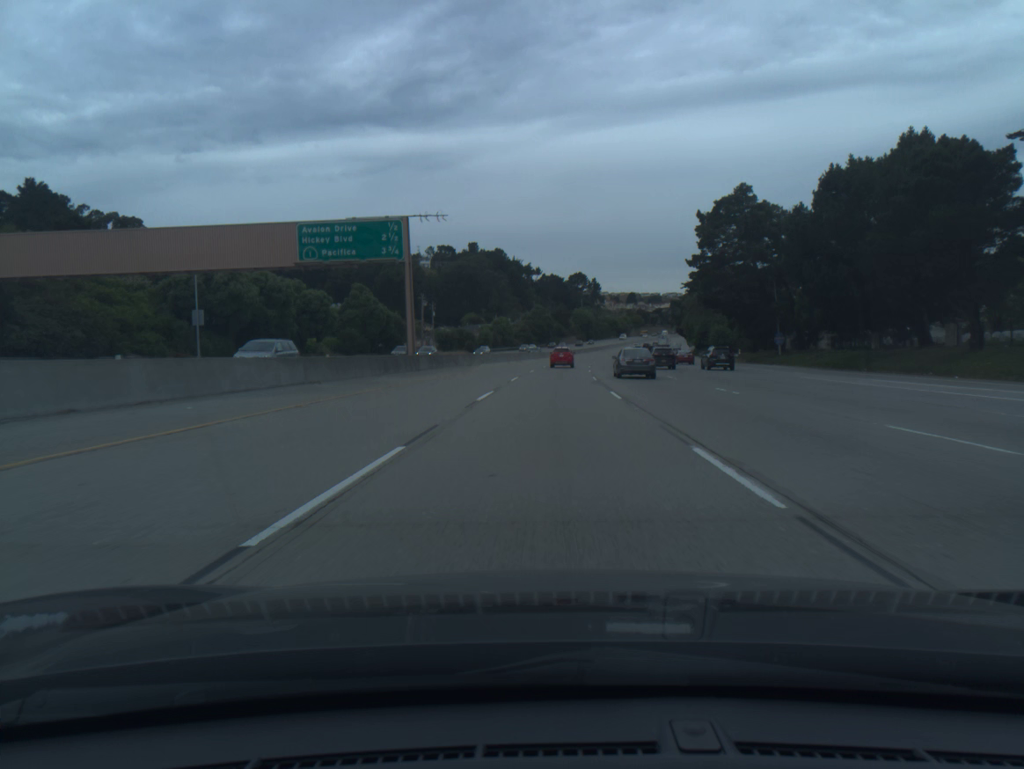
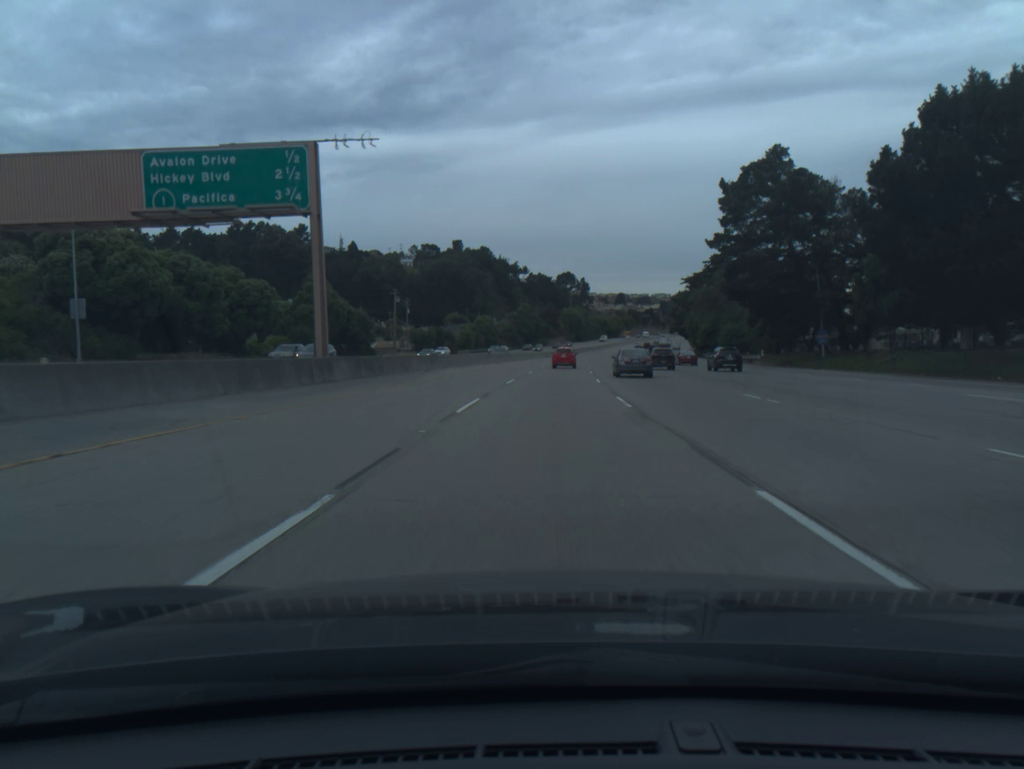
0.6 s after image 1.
(+0.1, +17.7) m; +1°
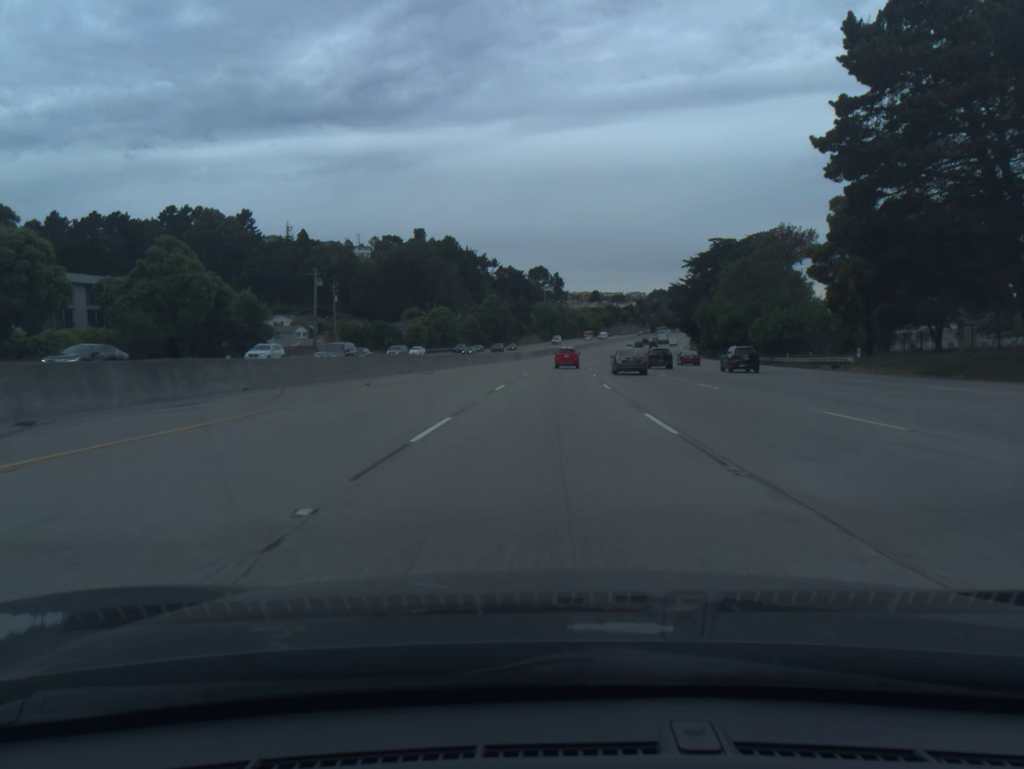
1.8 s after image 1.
(+0.6, +35.3) m; +2°
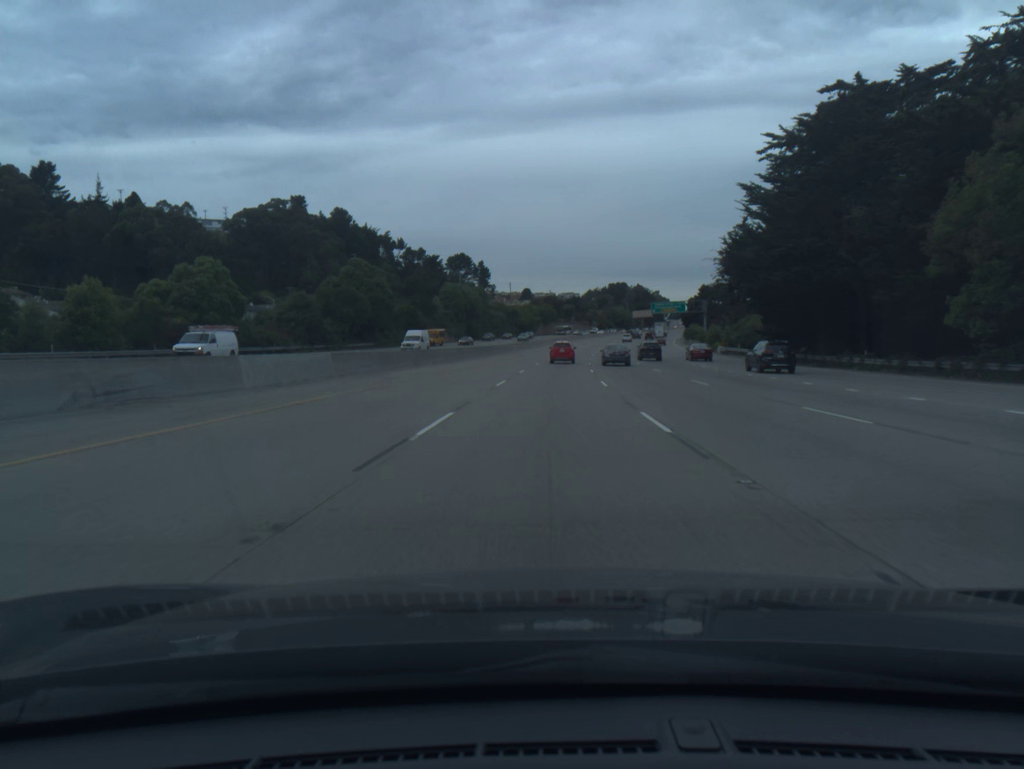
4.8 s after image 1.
(+3.9, +87.4) m; +5°
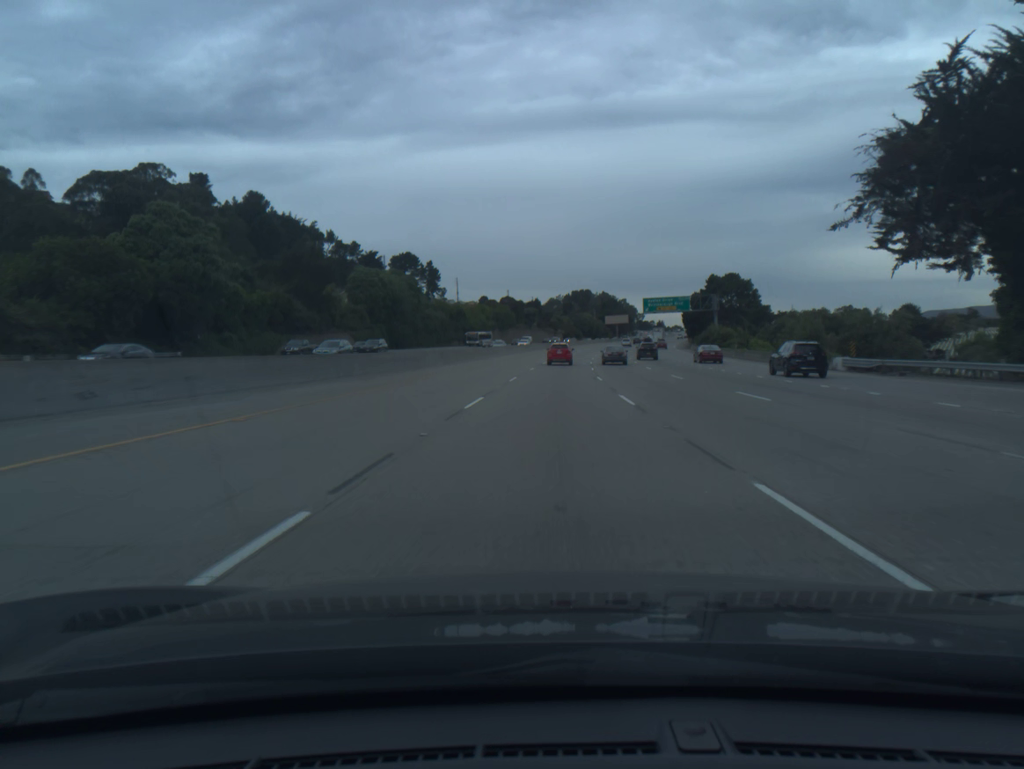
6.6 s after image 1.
(+1.3, +51.9) m; +3°
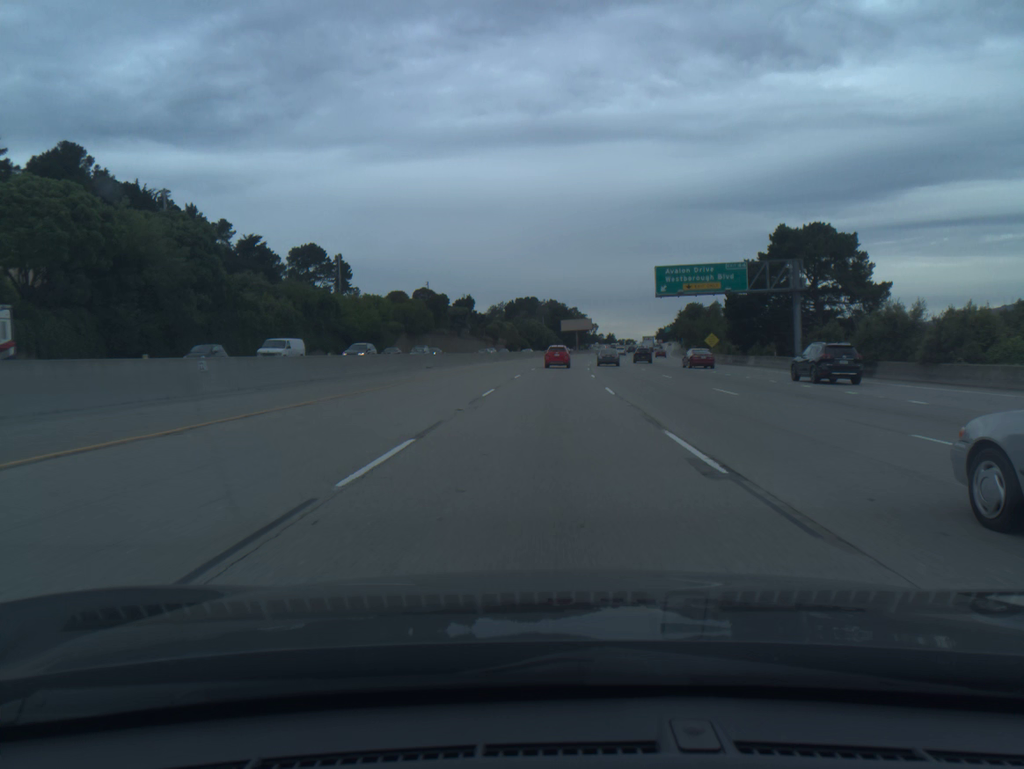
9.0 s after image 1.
(+2.4, +68.0) m; +4°
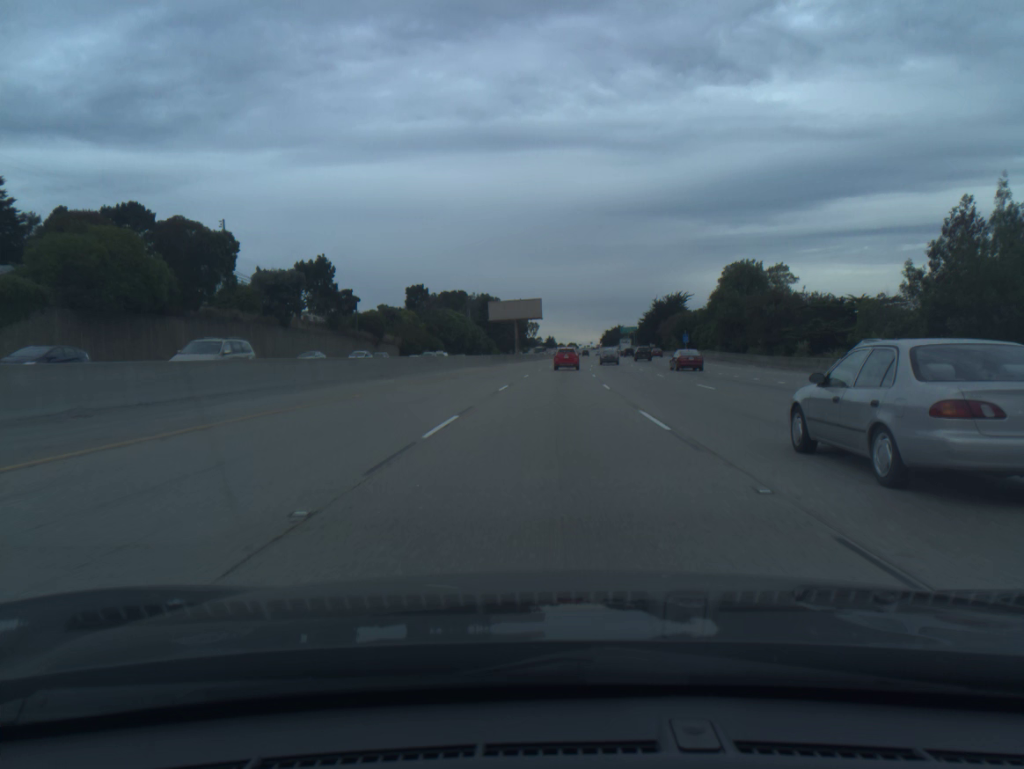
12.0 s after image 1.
(+3.2, +83.4) m; +5°
